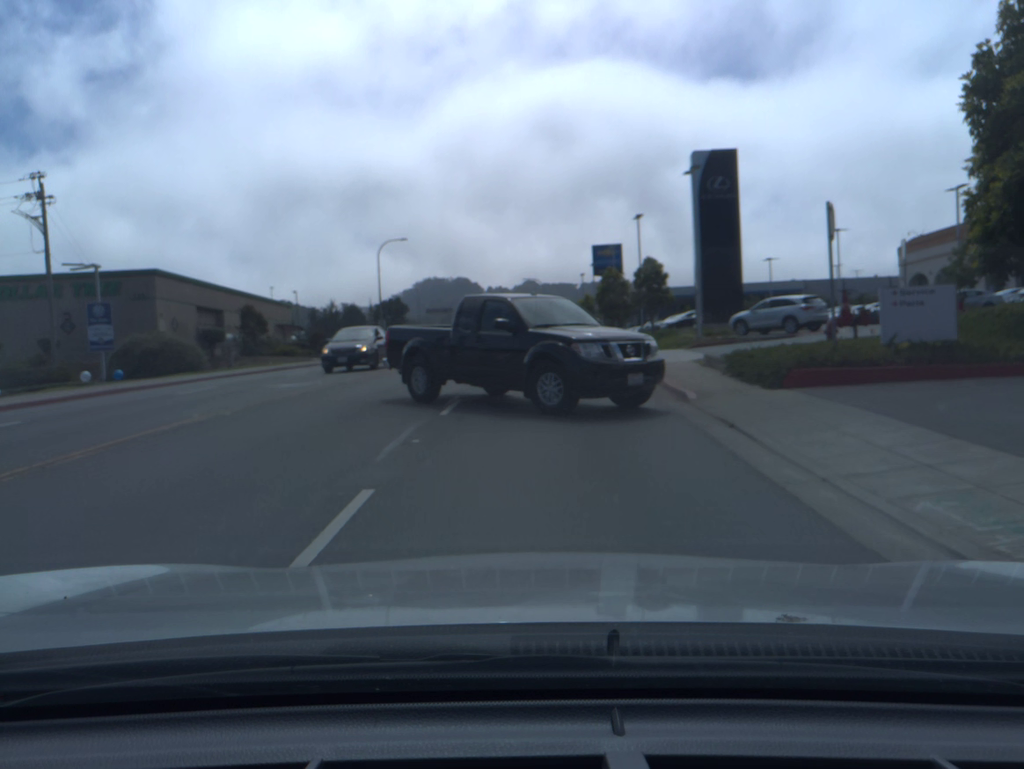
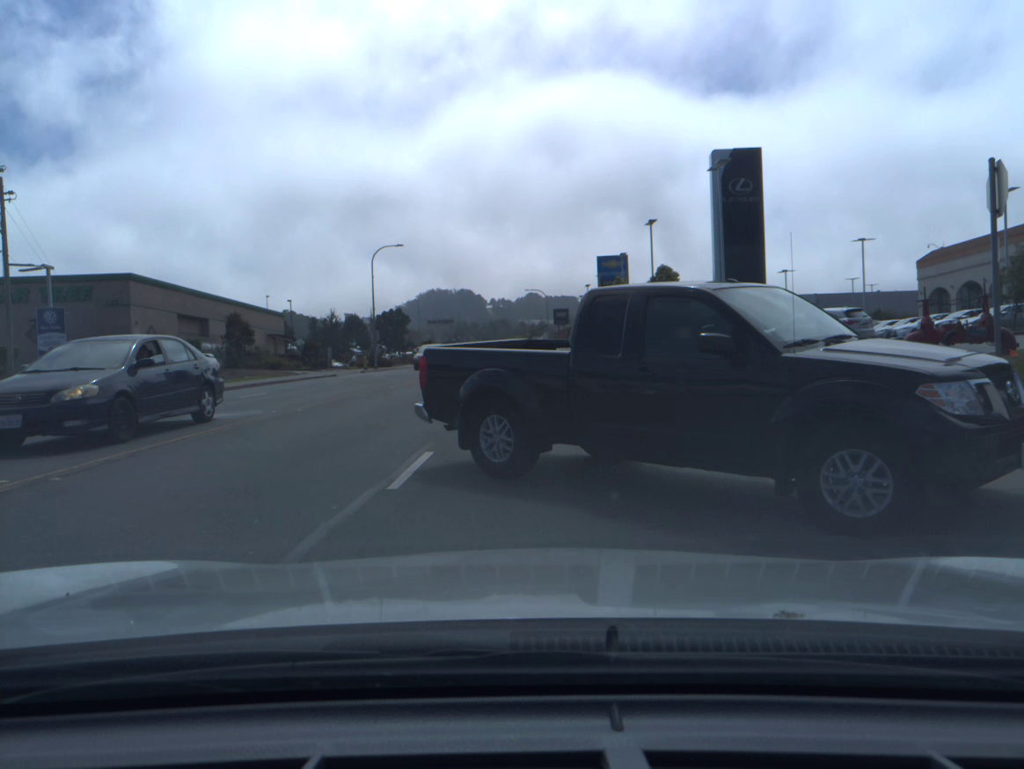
(0.0, +4.8) m; -1°
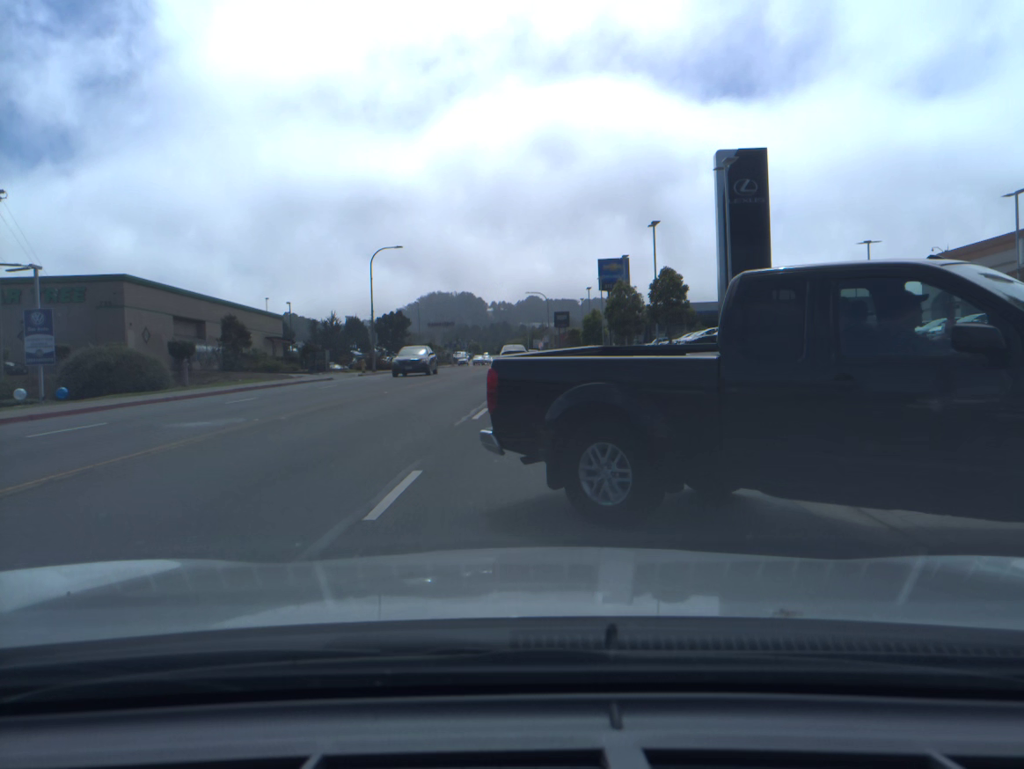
(0.0, +1.1) m; +1°
